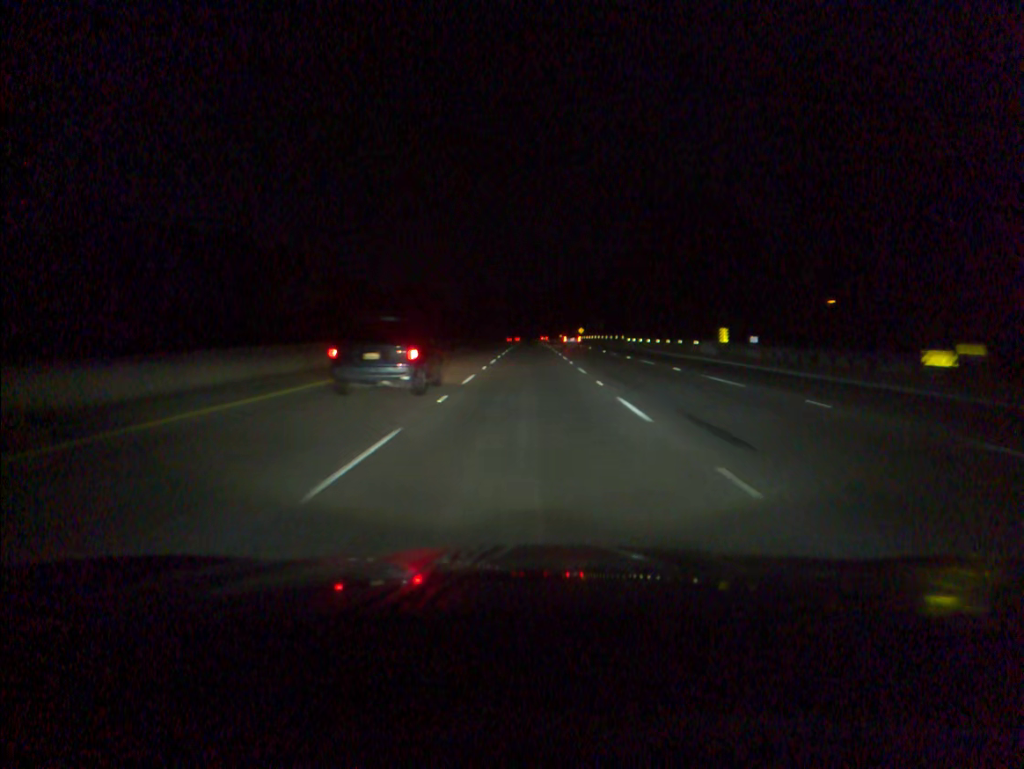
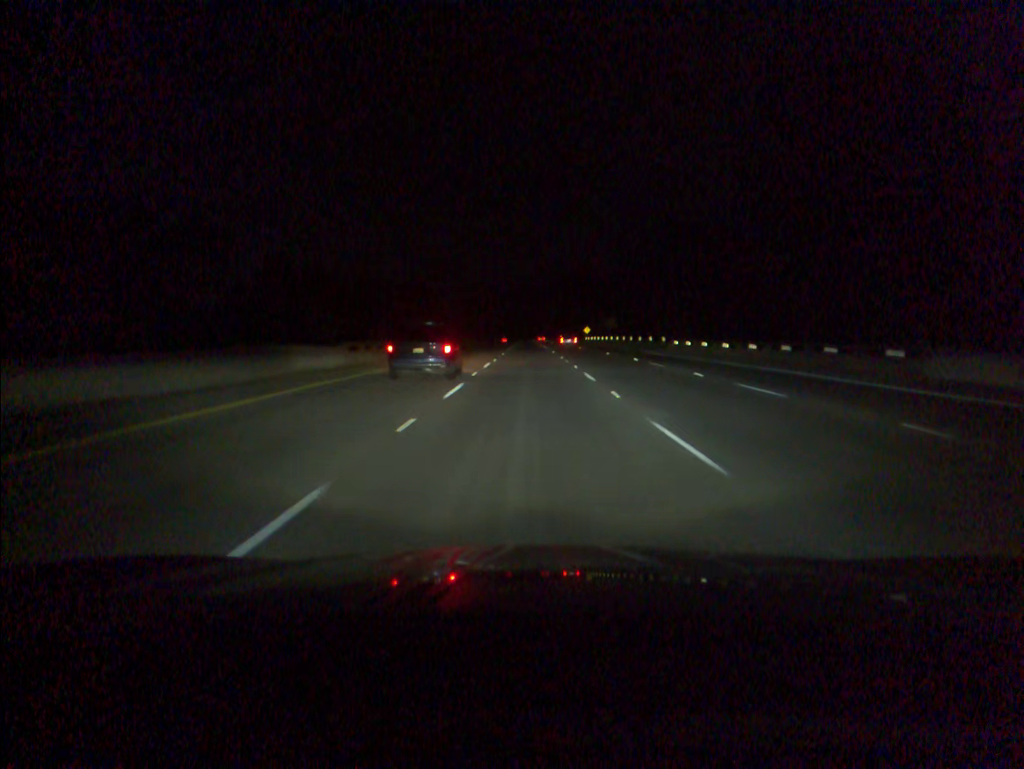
(0.0, +33.6) m; 0°
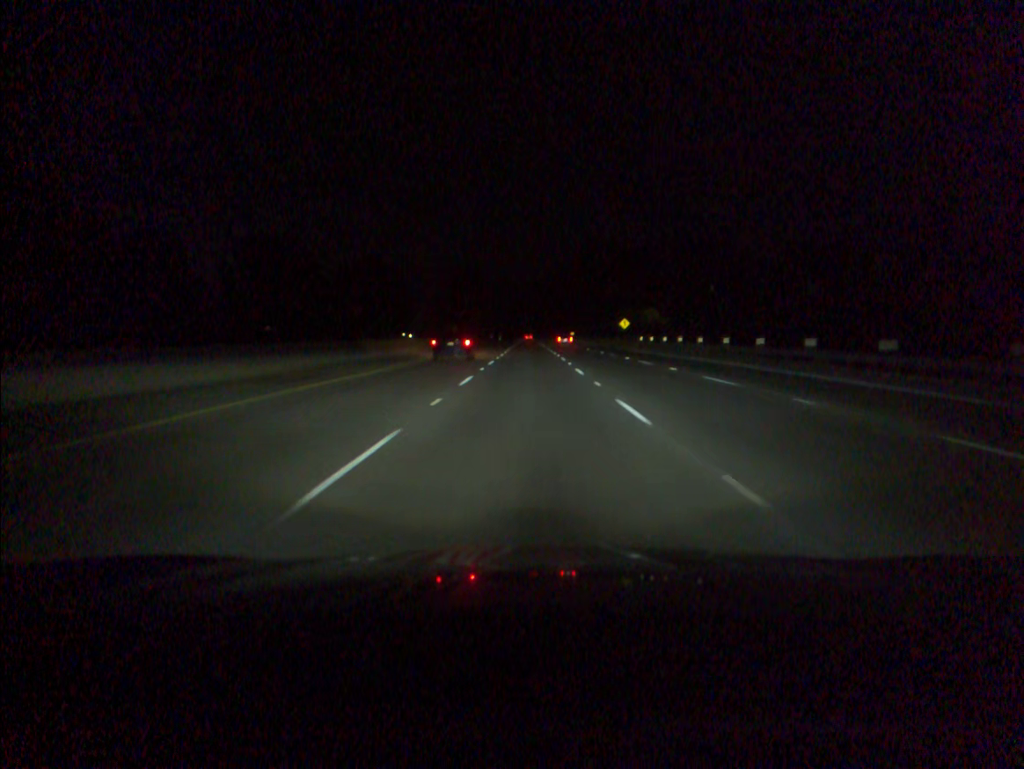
(0.0, +83.8) m; 0°
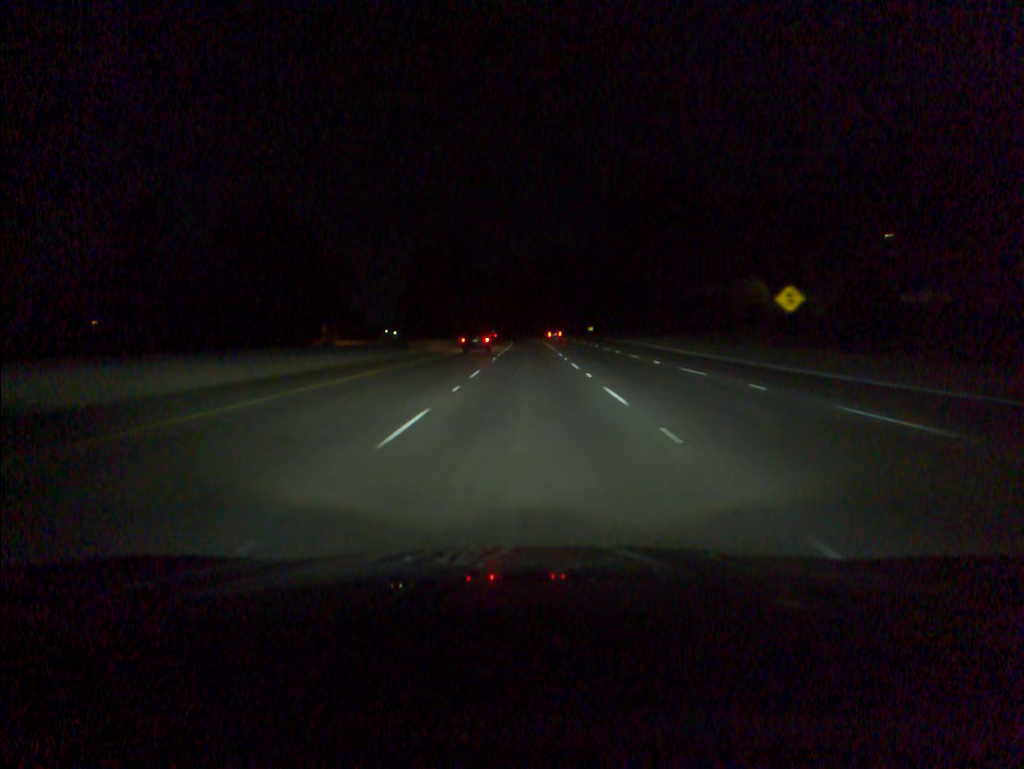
(0.0, +83.9) m; 0°
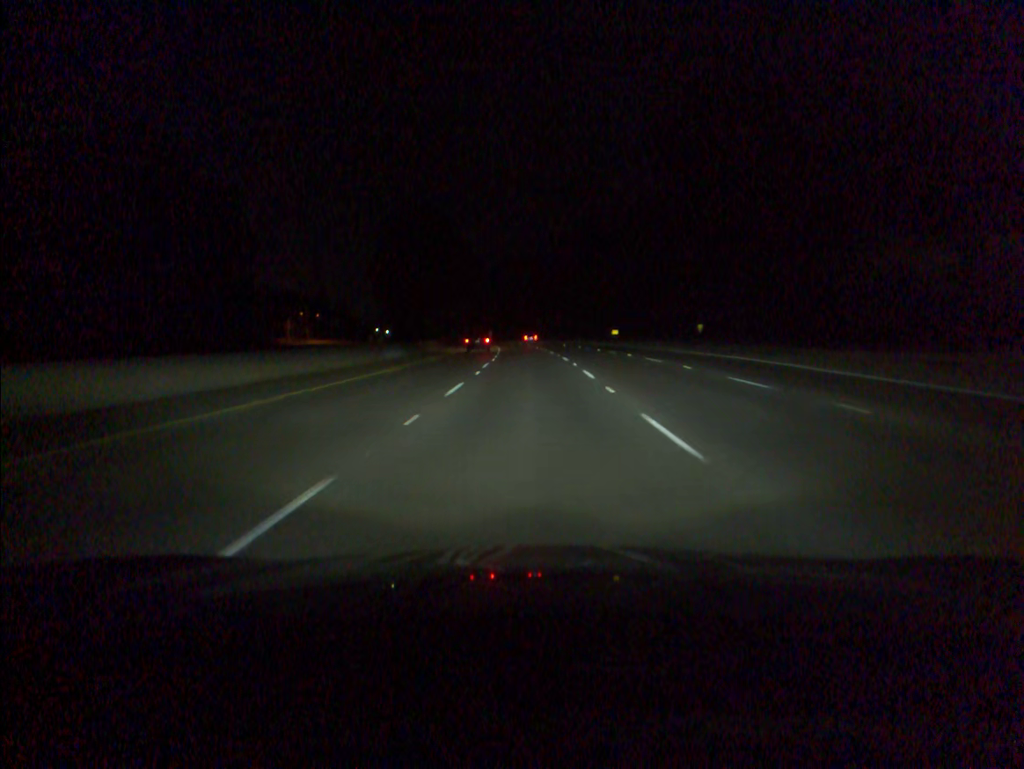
(-0.1, +50.4) m; 0°
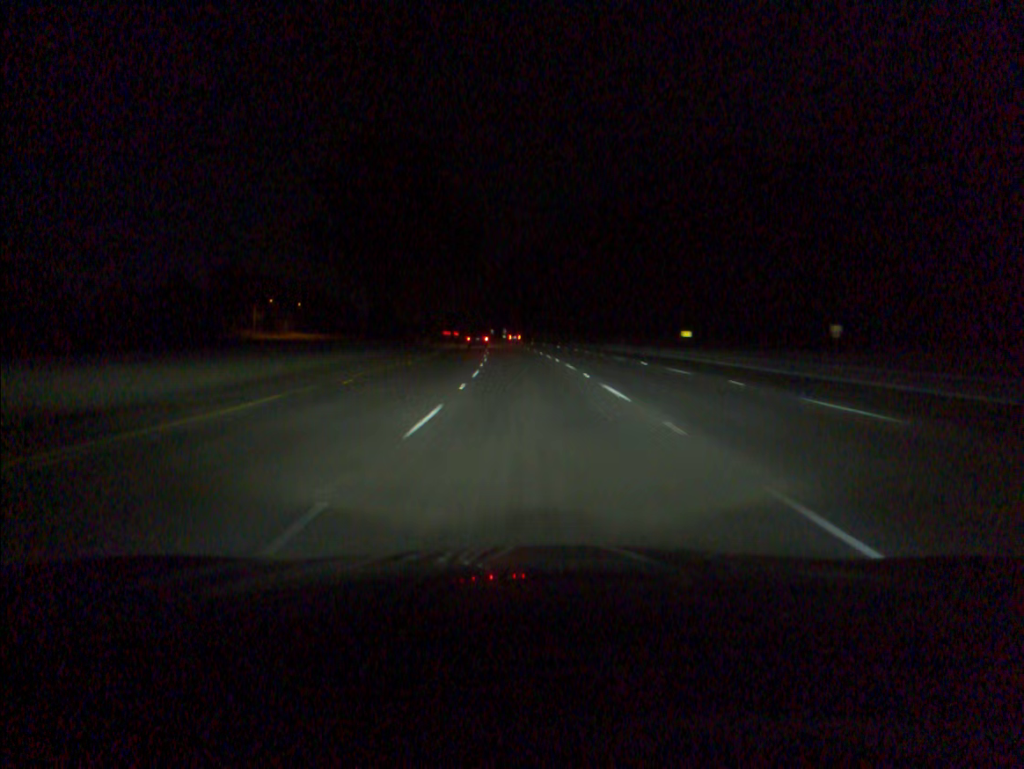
(-0.4, +50.4) m; -1°
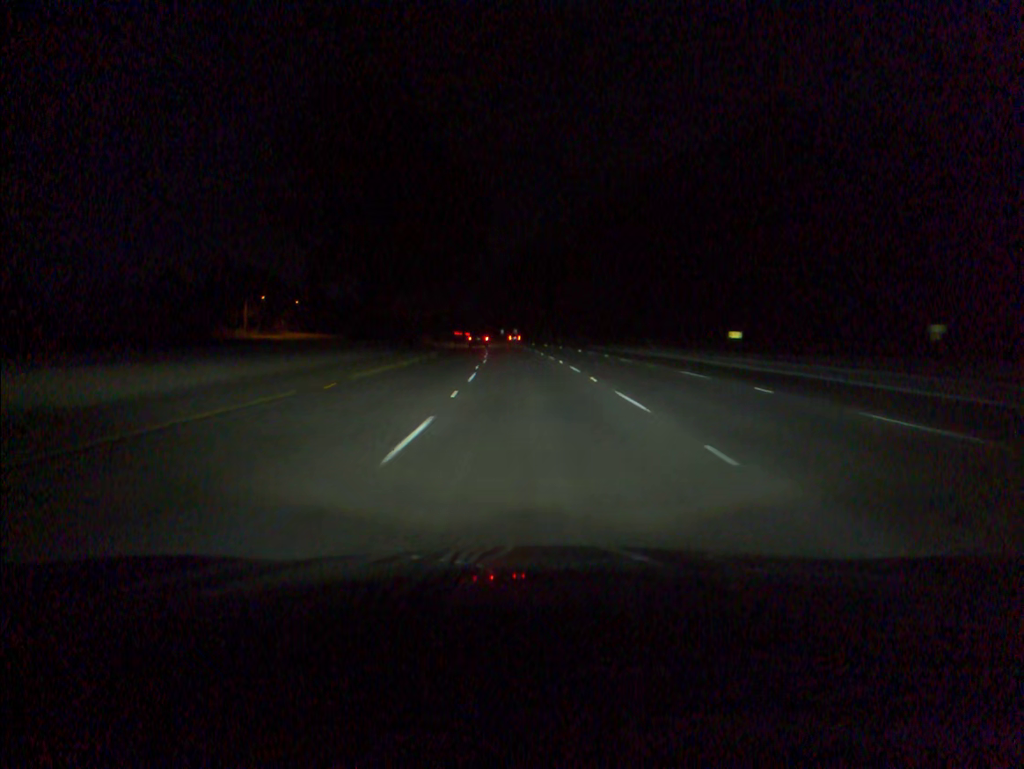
(-0.1, +16.8) m; -1°
